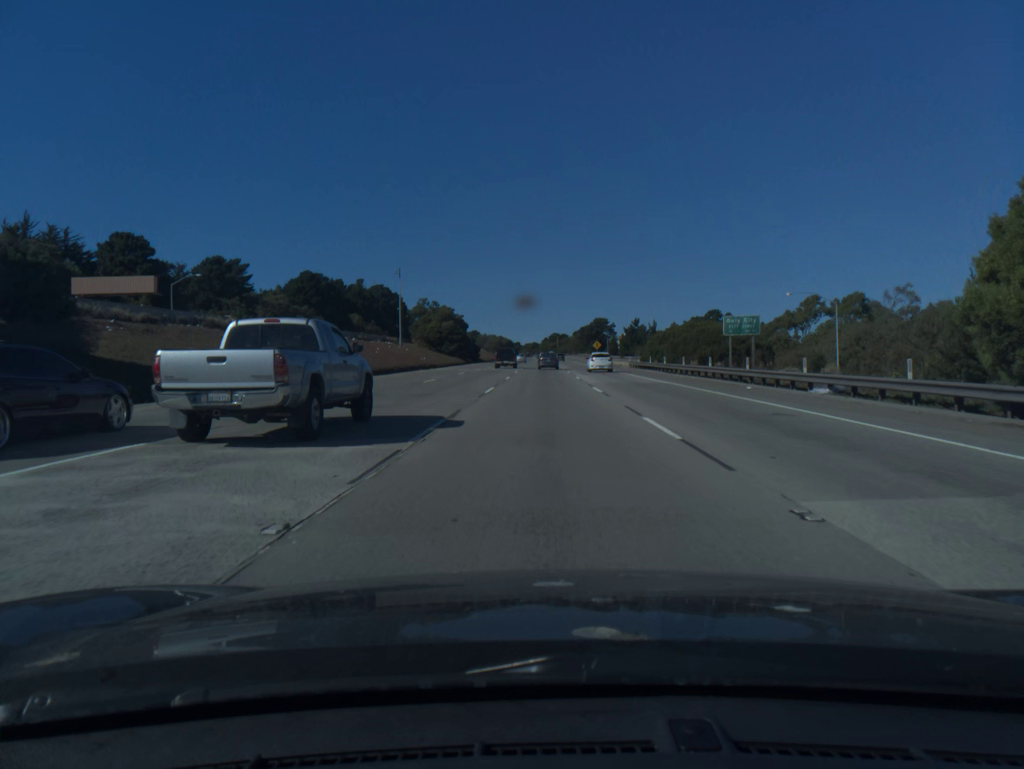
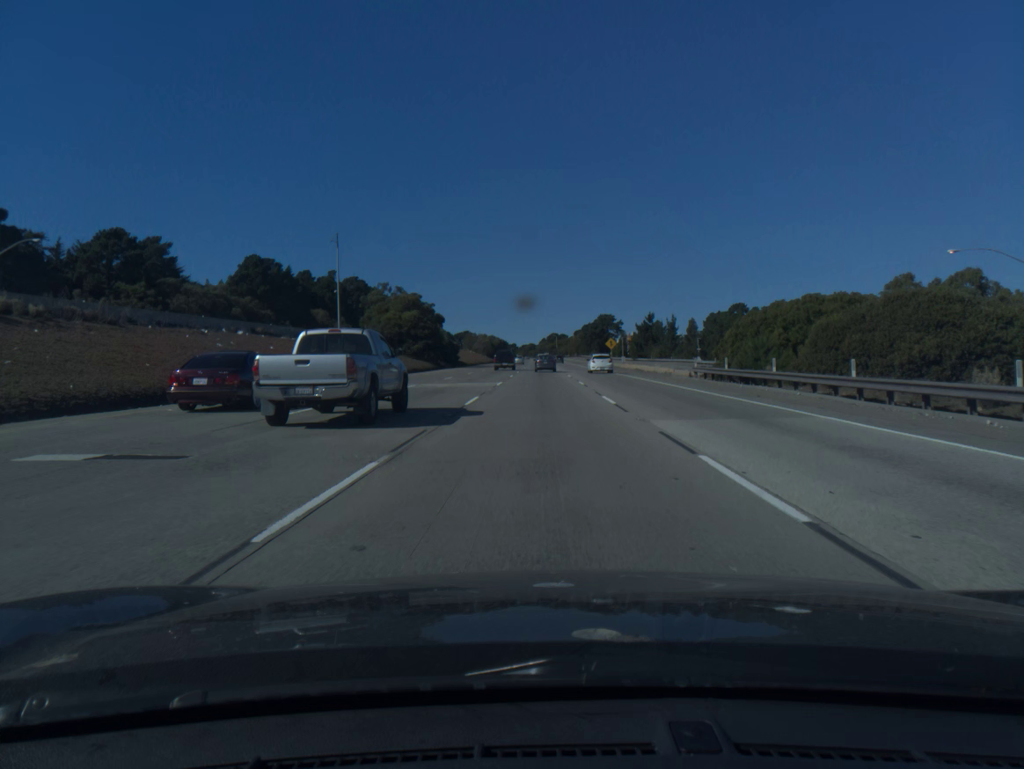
(+0.1, +34.9) m; 0°
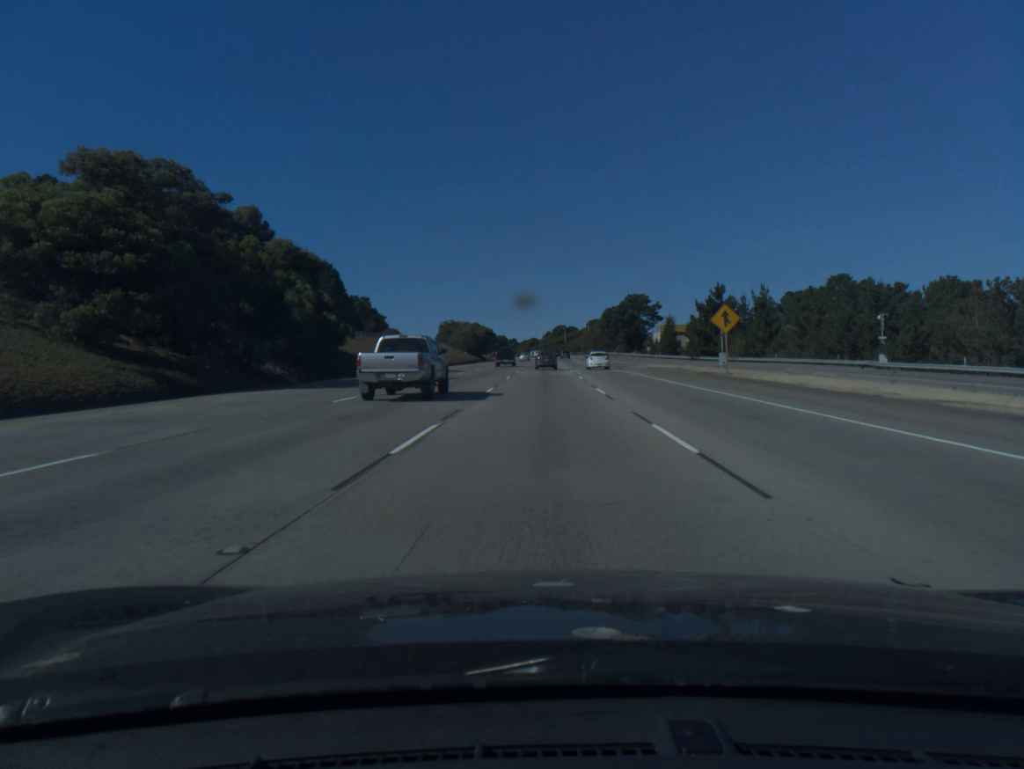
(-0.2, +68.8) m; 0°
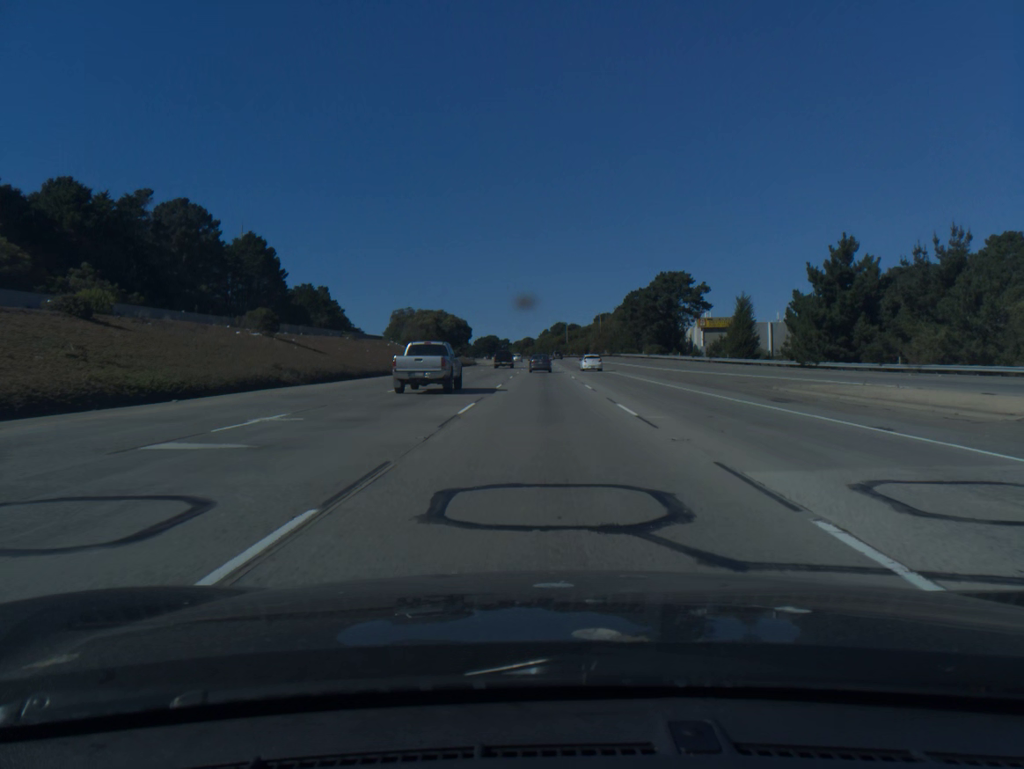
(+0.1, +51.1) m; 0°
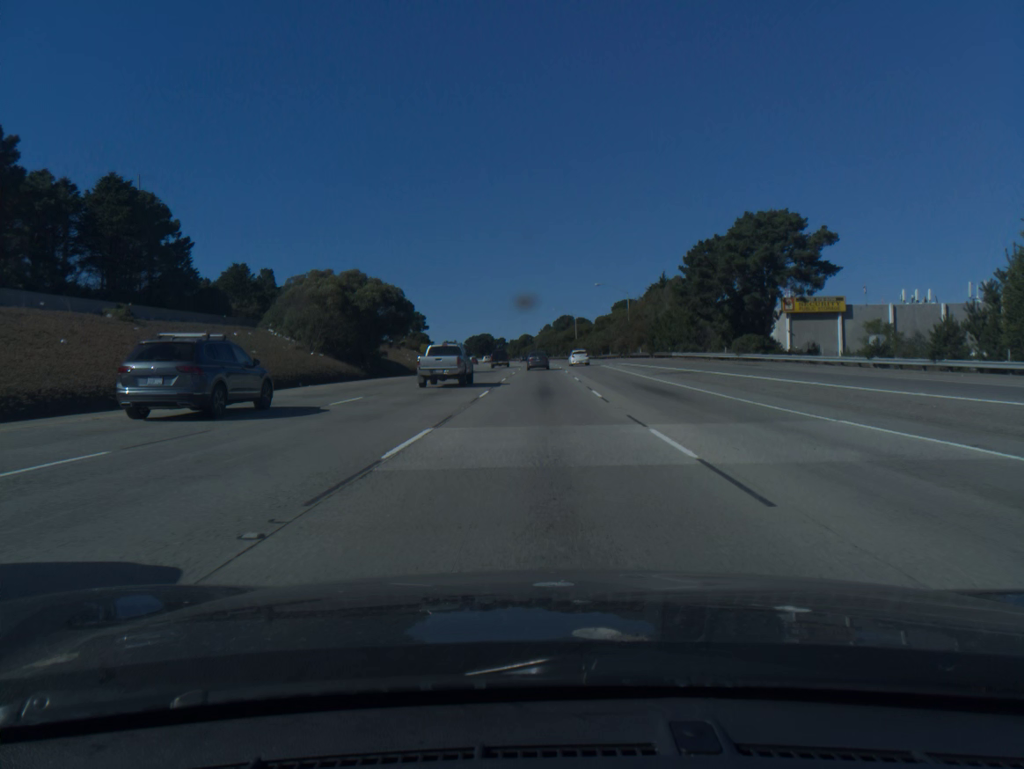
(+0.1, +50.9) m; 0°
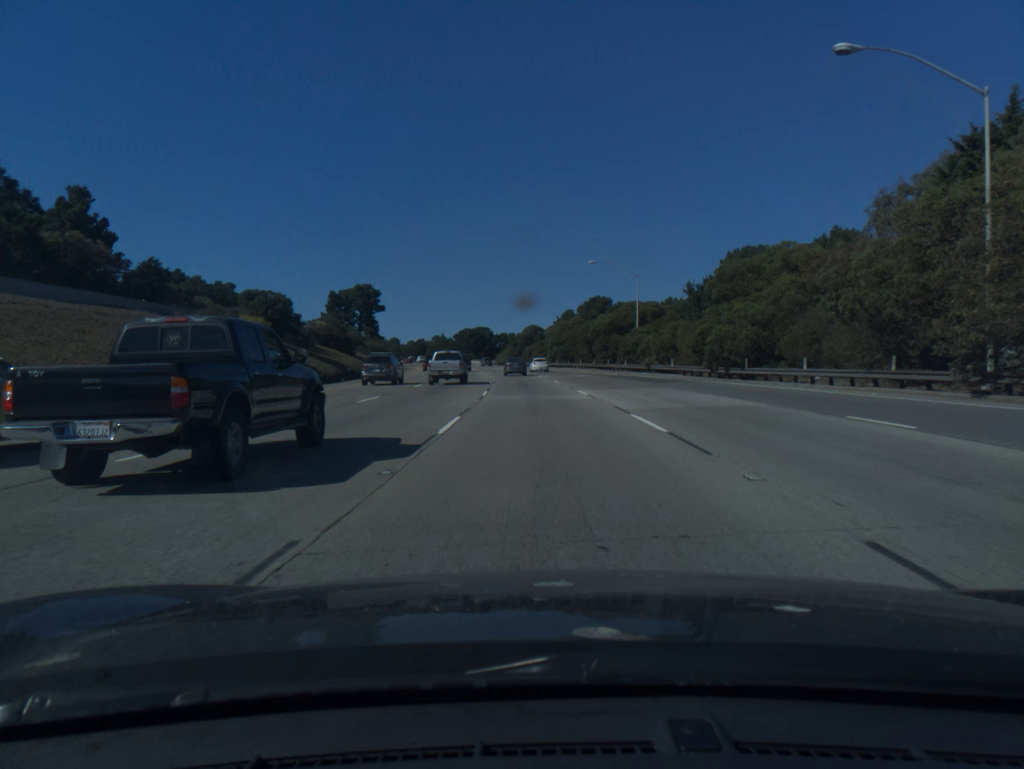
(-0.4, +84.3) m; -1°
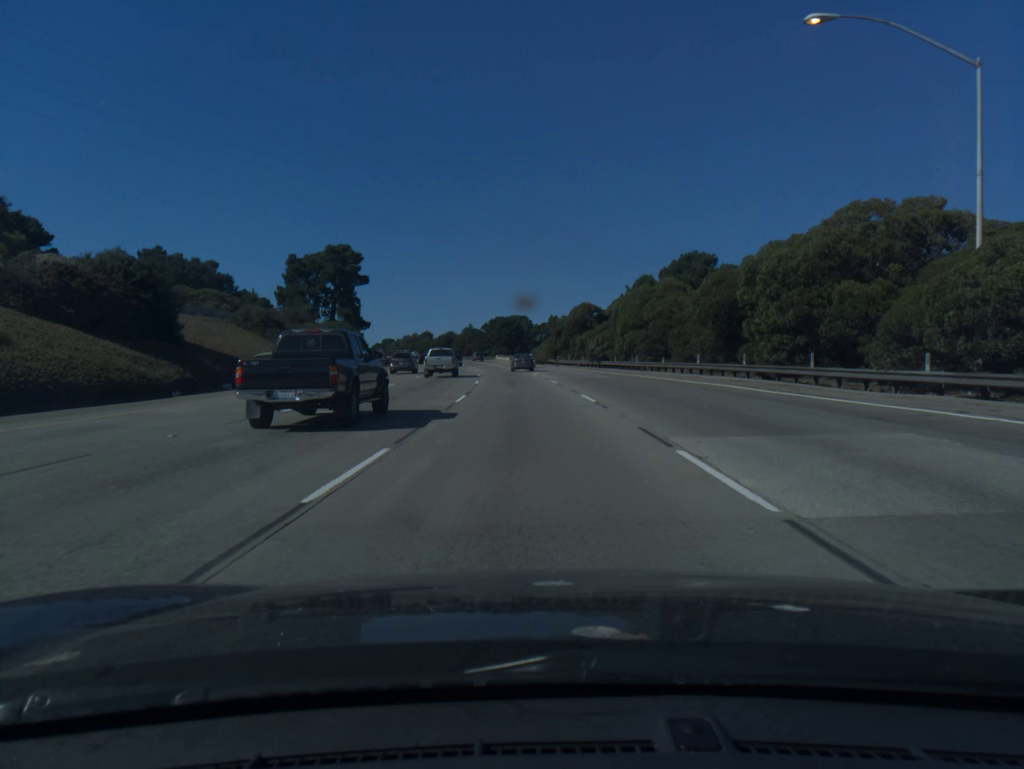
(-1.3, +50.5) m; -3°
